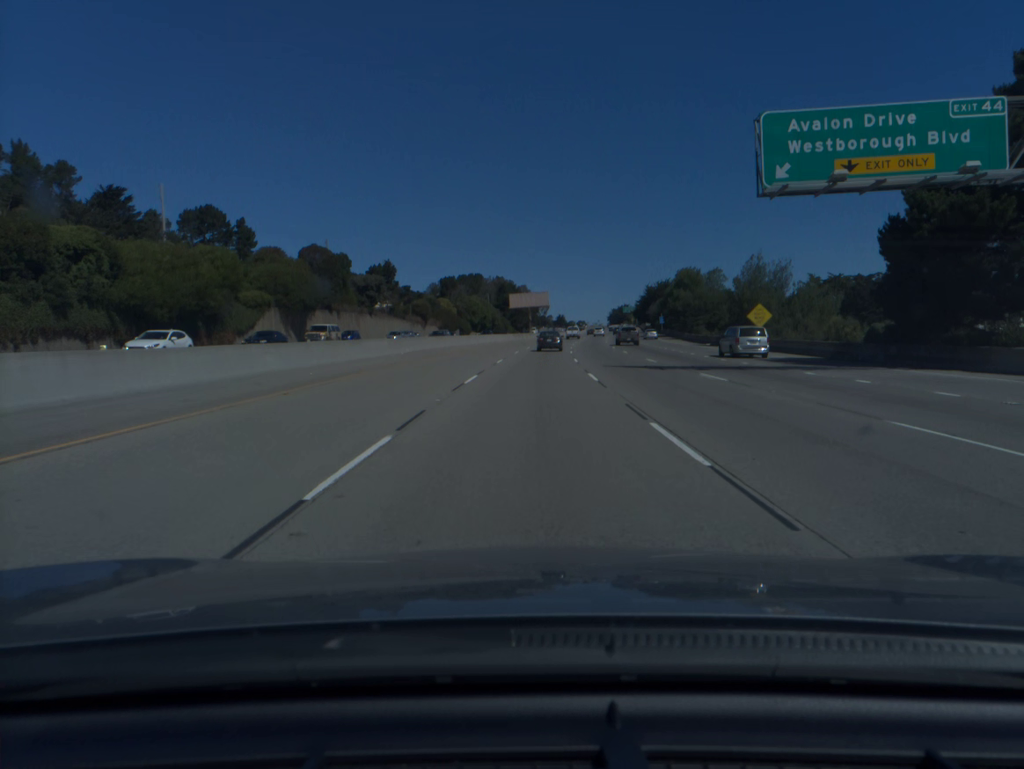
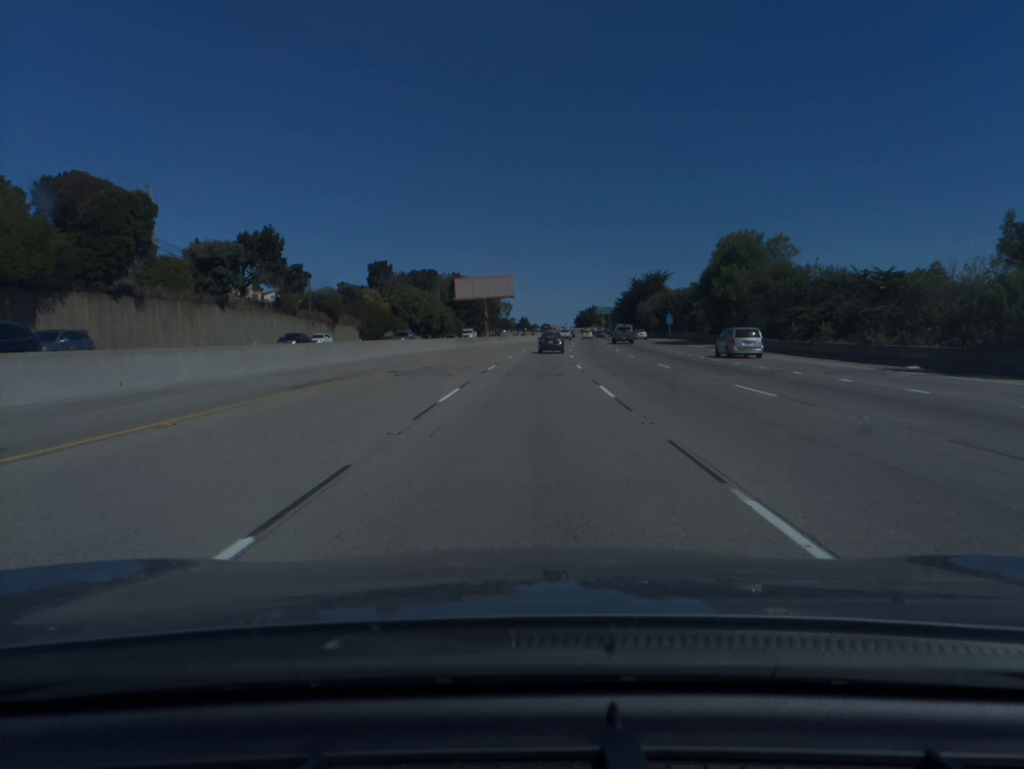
(+1.1, +49.2) m; +3°
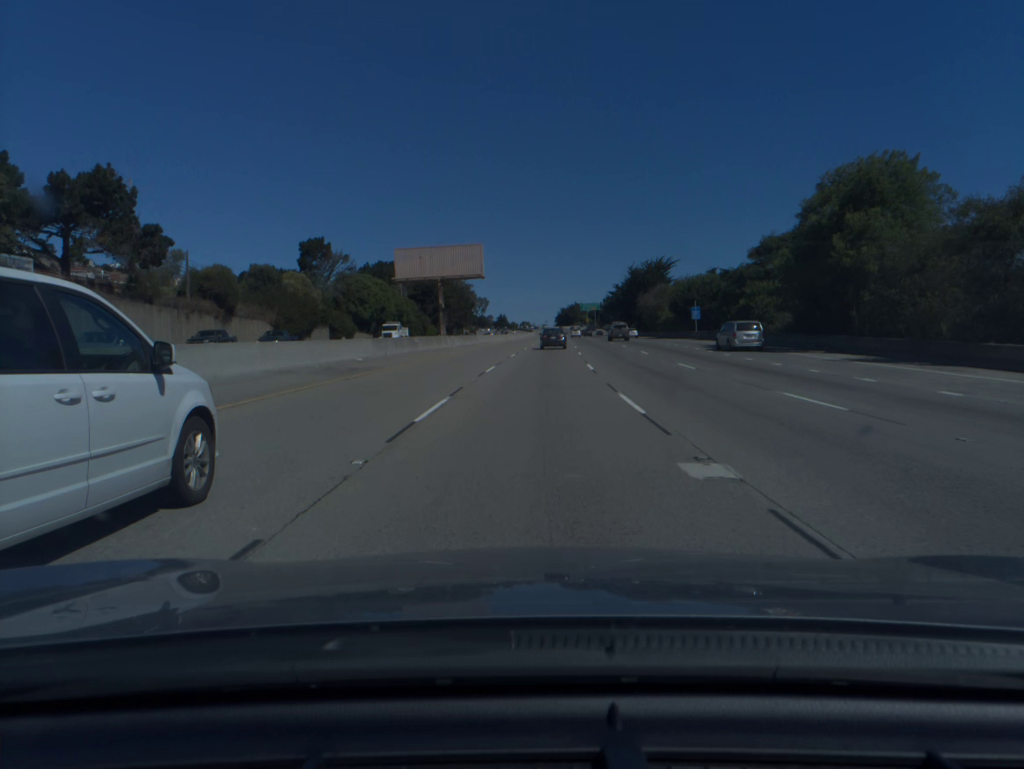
(+0.4, +32.9) m; +2°
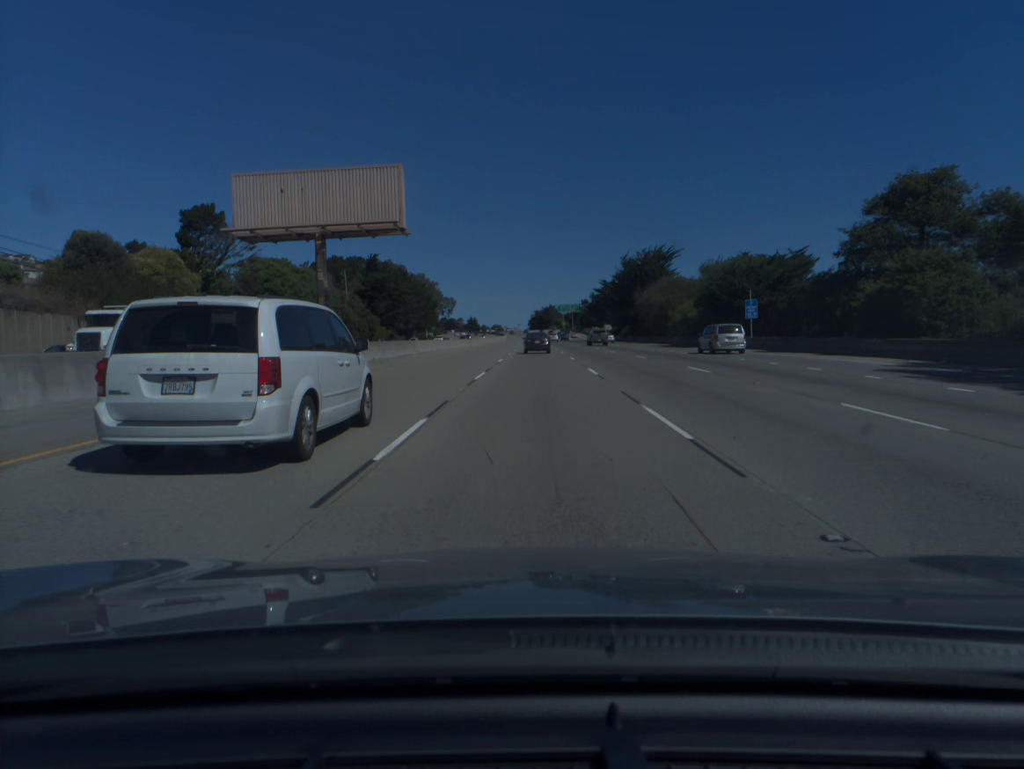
(+0.6, +32.8) m; +2°
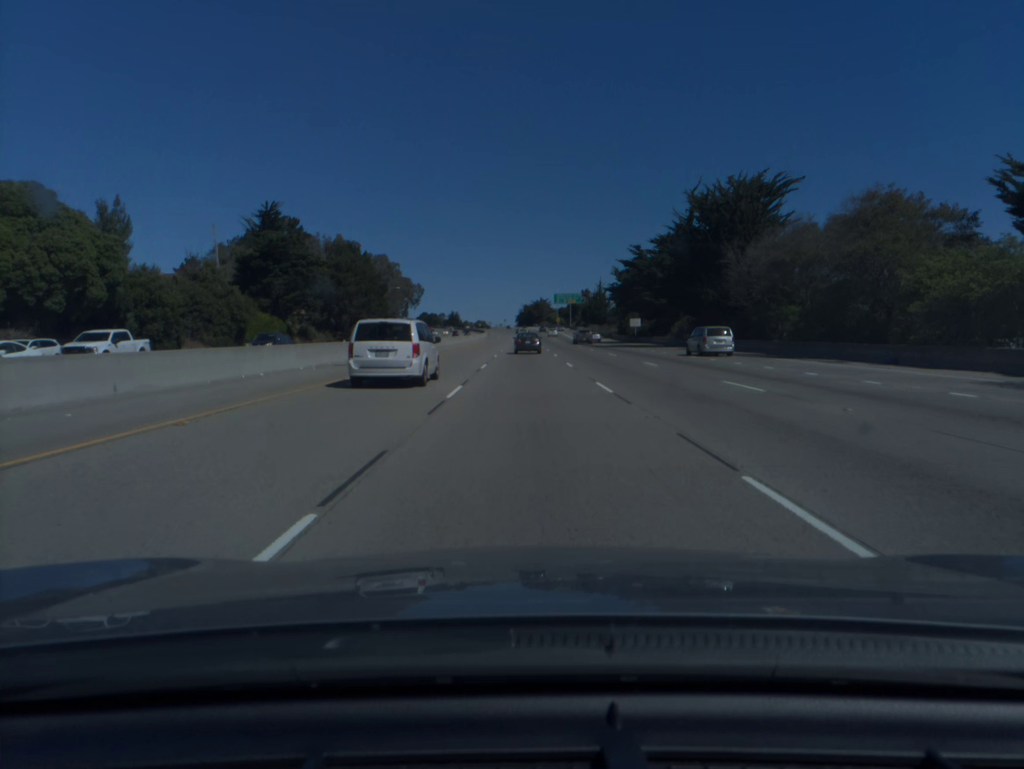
(+0.8, +65.0) m; +1°
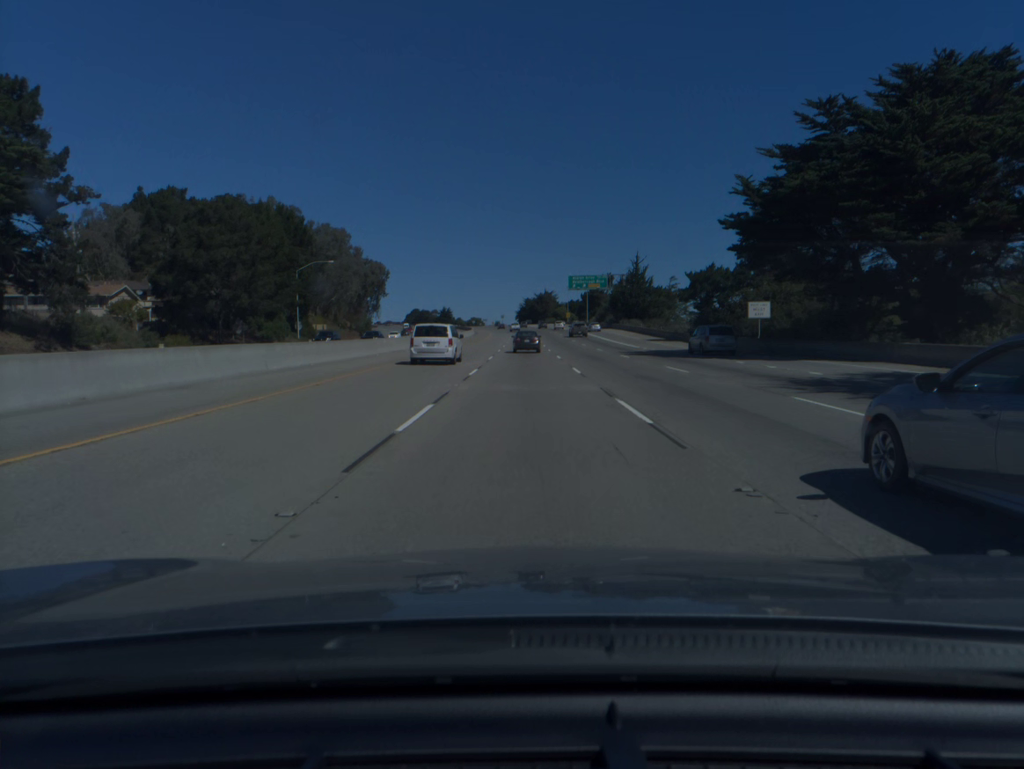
(0.0, +64.4) m; 0°
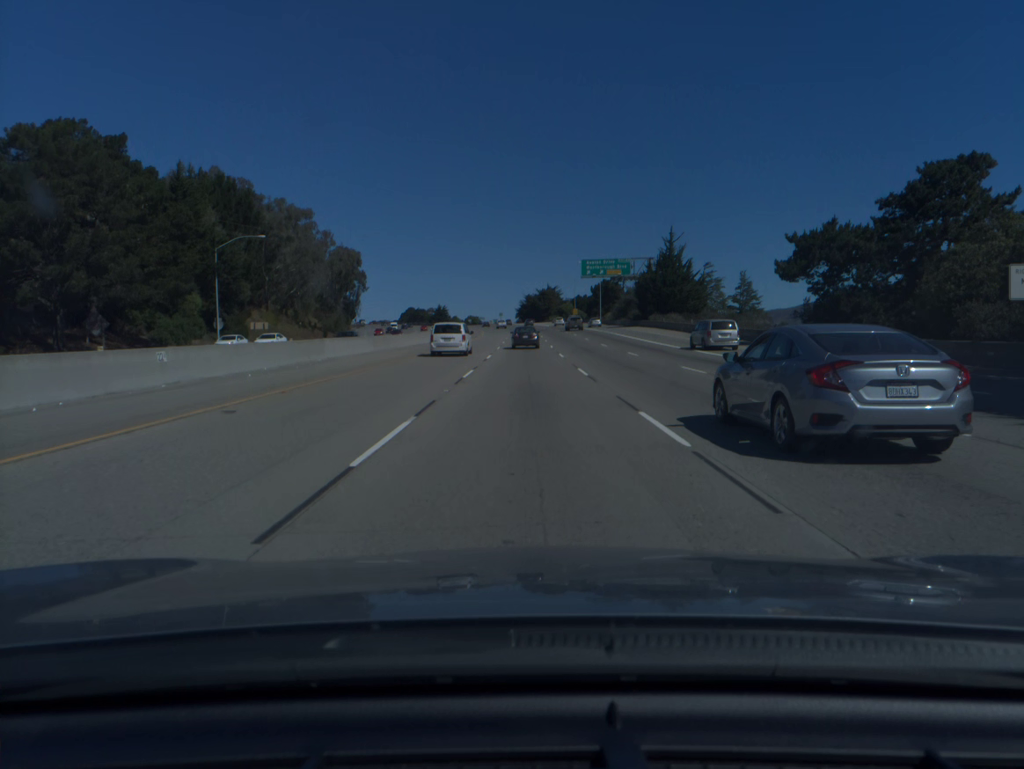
(0.0, +32.0) m; 0°
